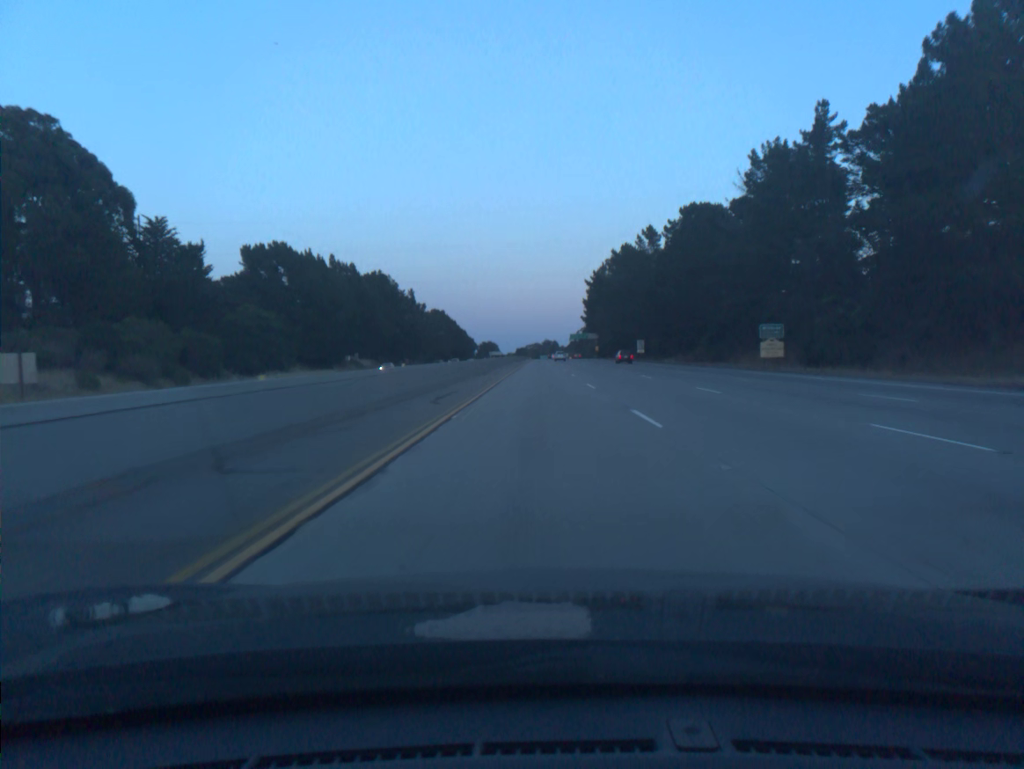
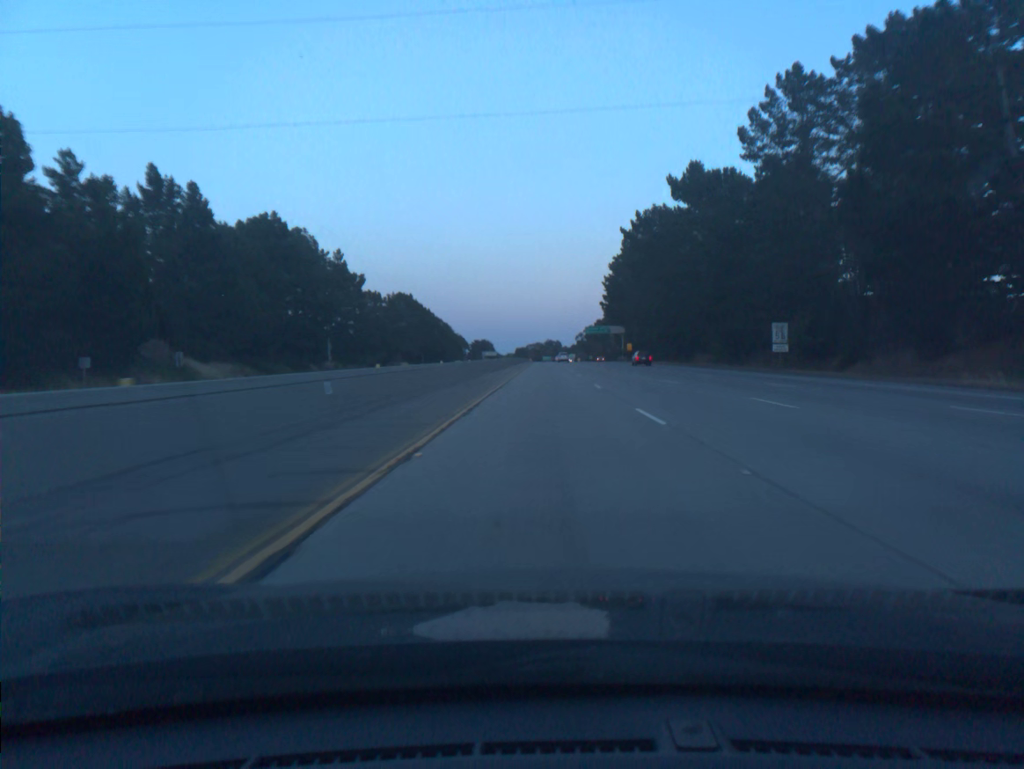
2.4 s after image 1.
(-0.2, +78.9) m; 0°
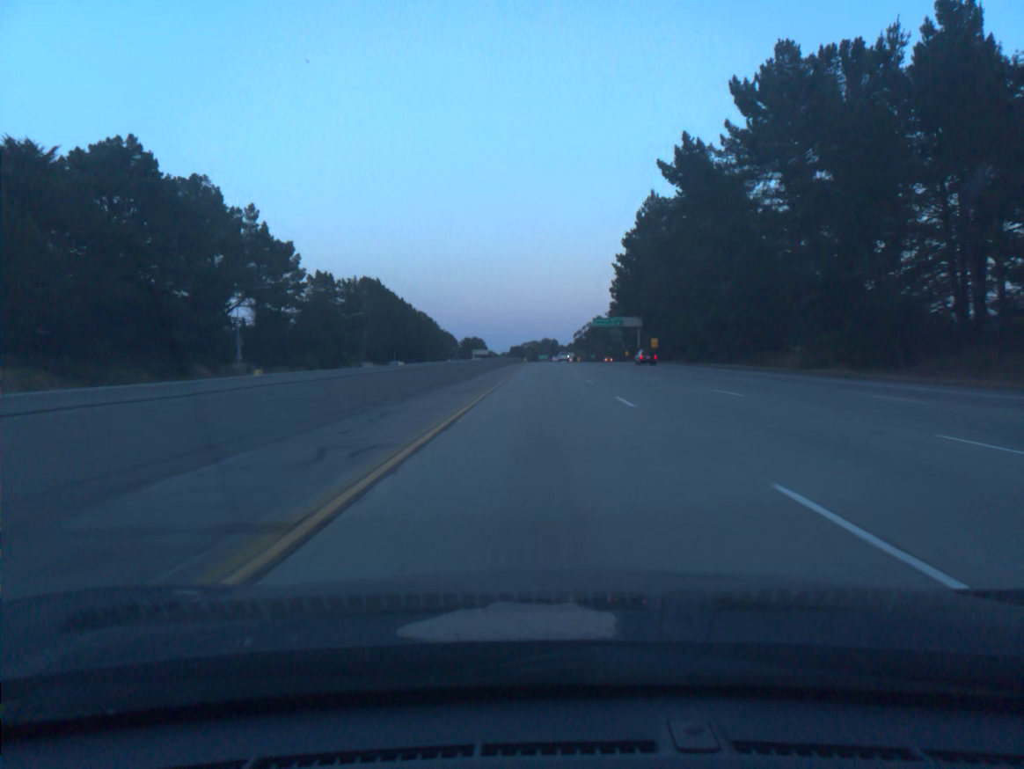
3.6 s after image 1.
(+0.1, +39.3) m; 0°
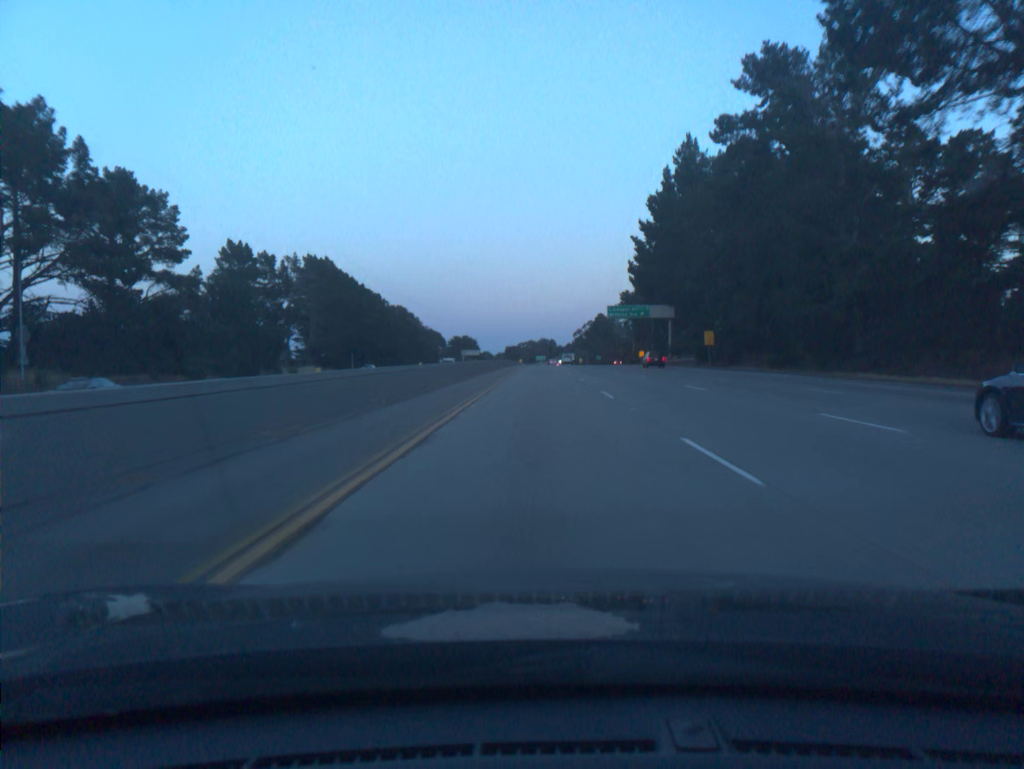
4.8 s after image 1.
(+0.1, +39.3) m; 0°
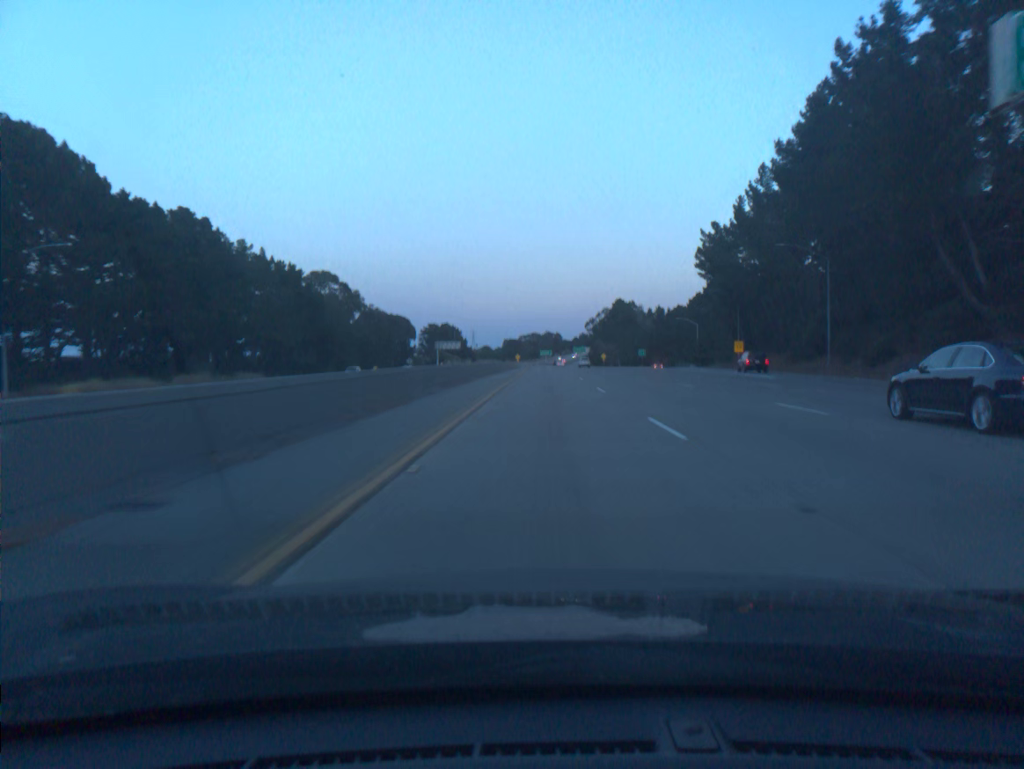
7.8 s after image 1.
(-0.3, +98.2) m; 0°
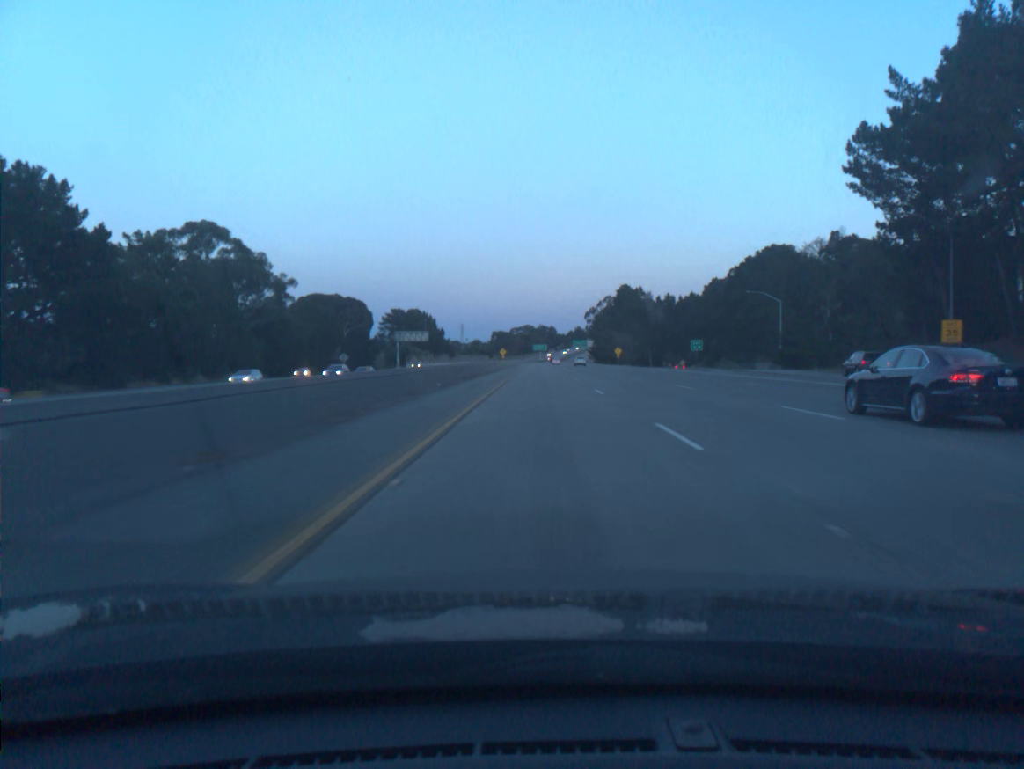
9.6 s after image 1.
(+0.2, +59.2) m; 0°
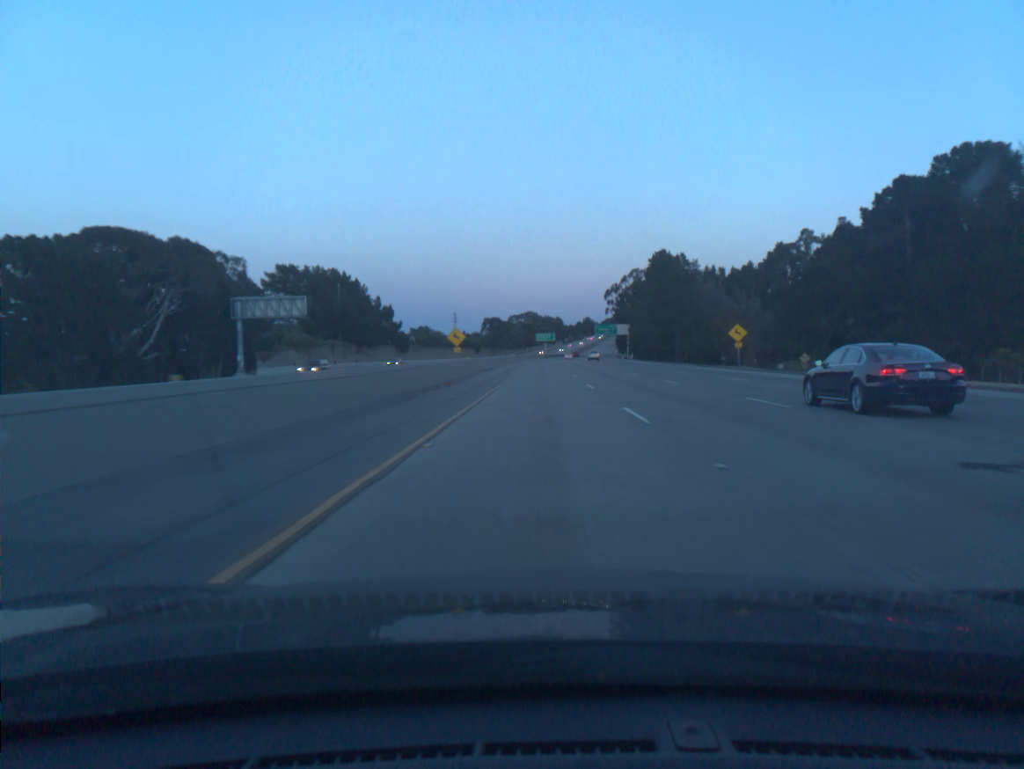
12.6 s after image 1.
(-0.1, +99.0) m; 0°
